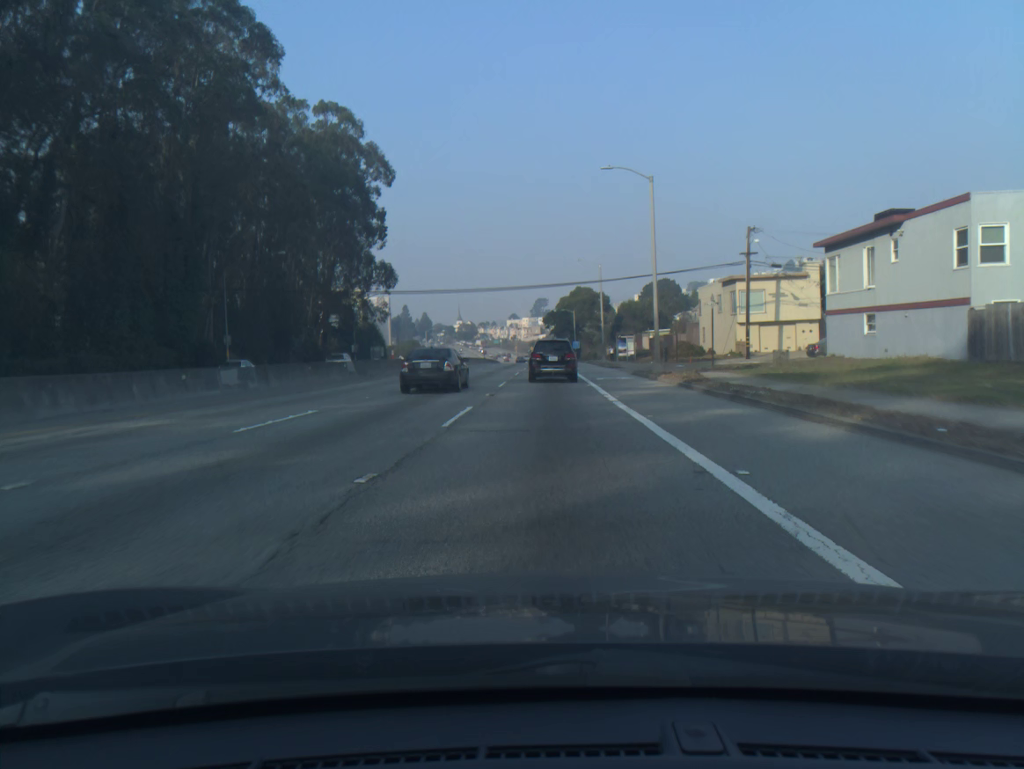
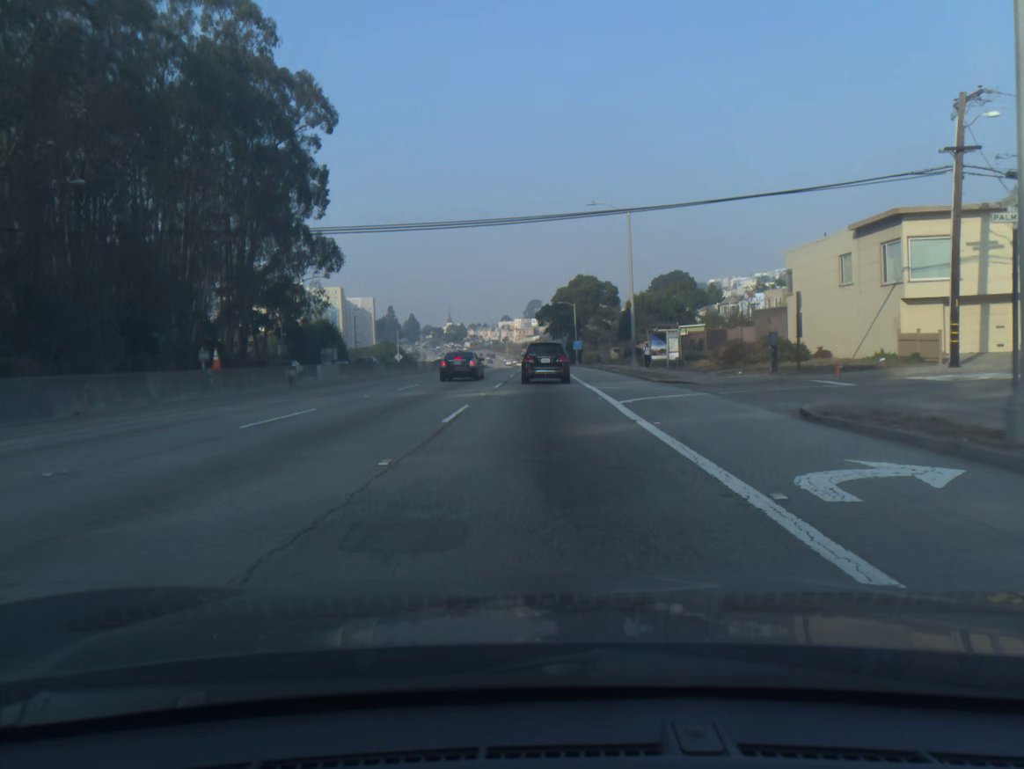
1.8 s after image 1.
(+0.1, +28.9) m; 0°
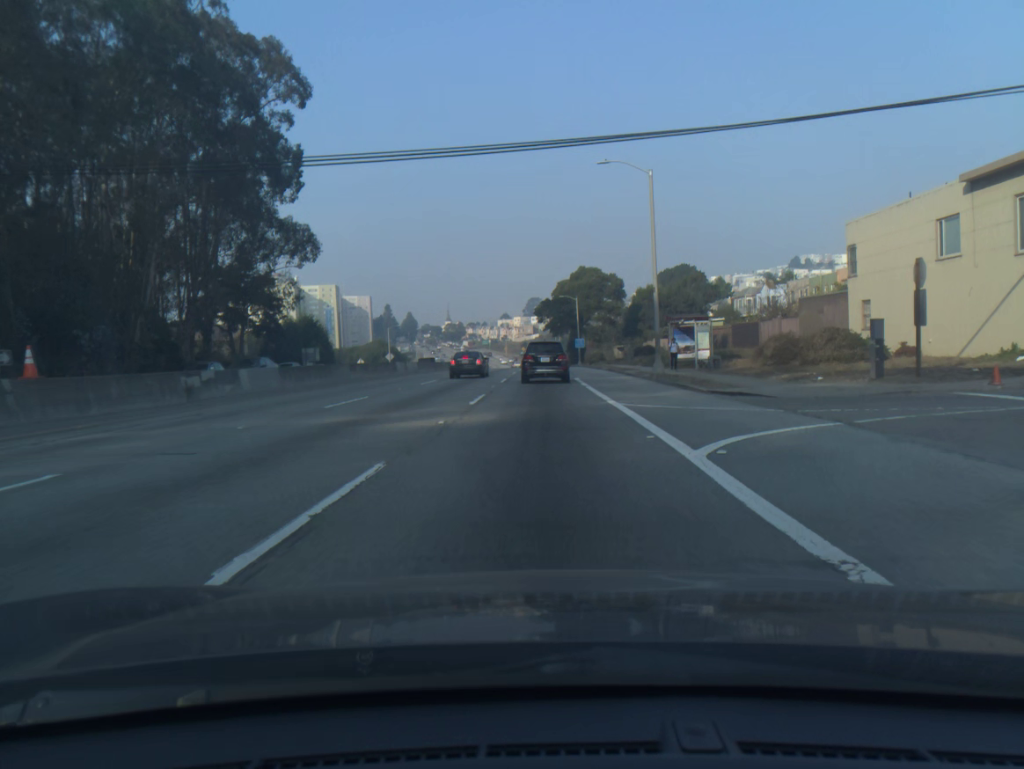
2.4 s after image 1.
(0.0, +9.5) m; 0°
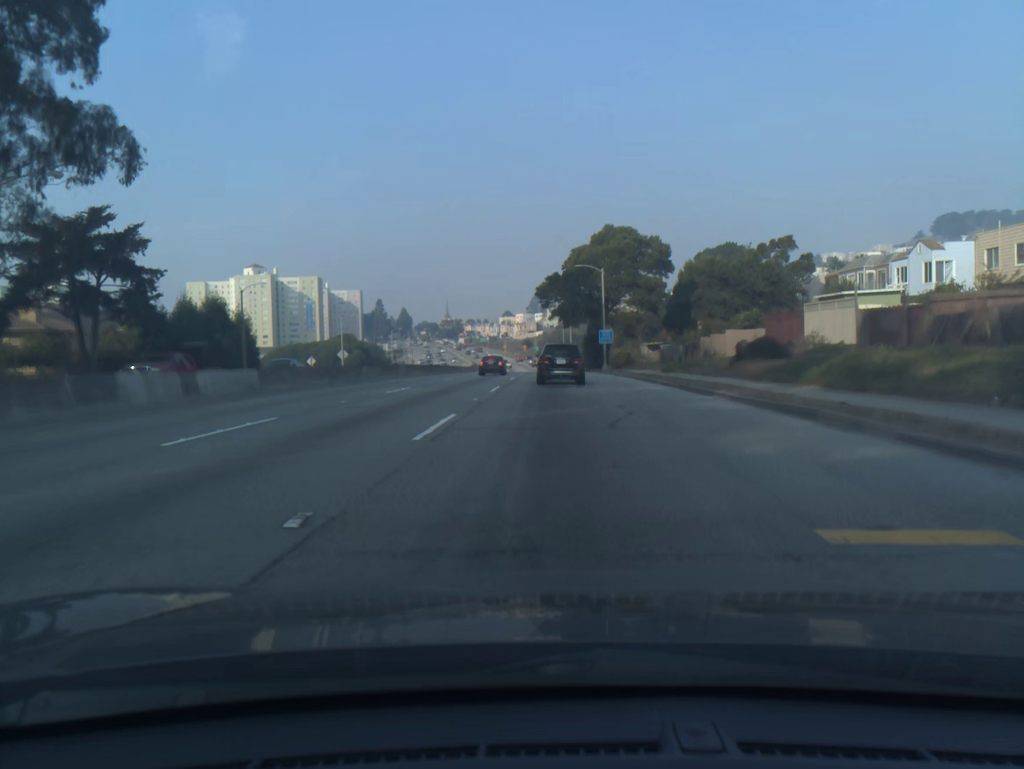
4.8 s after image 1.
(-0.1, +37.7) m; 0°
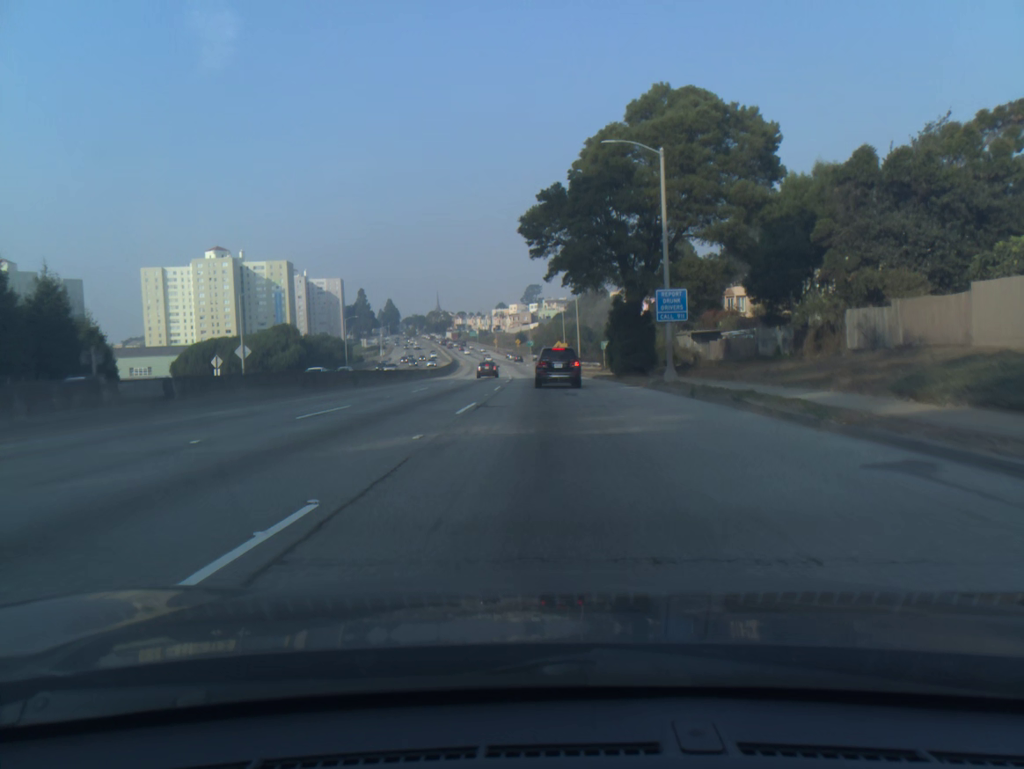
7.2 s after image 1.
(+0.1, +37.6) m; 0°
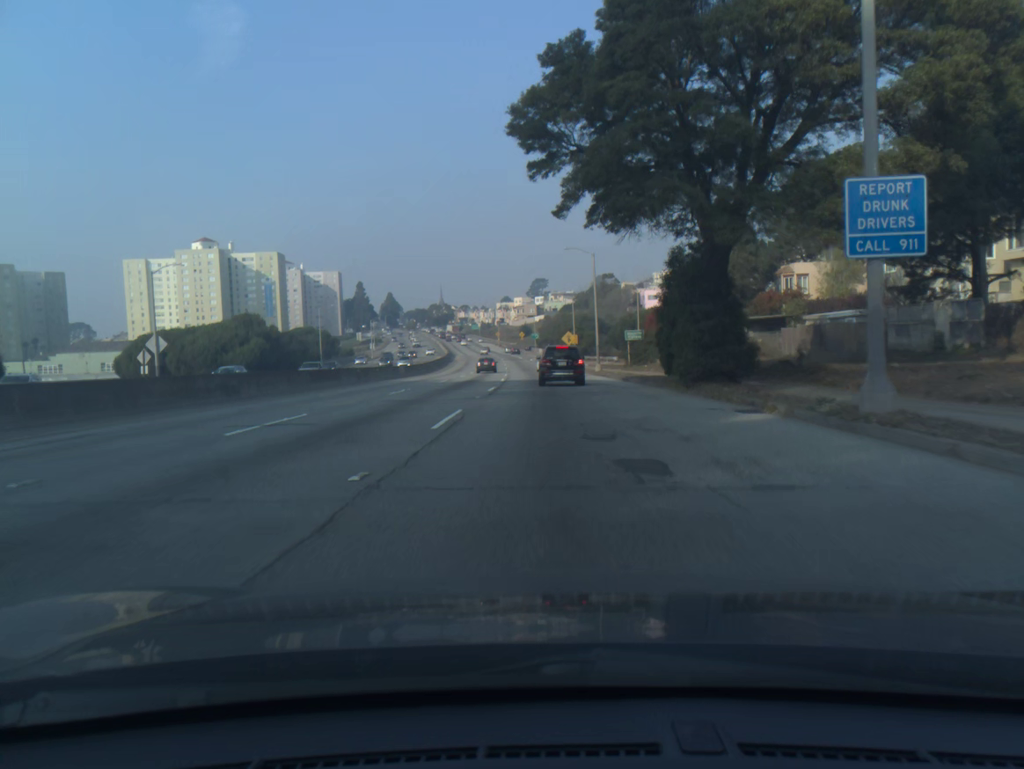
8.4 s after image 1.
(0.0, +18.9) m; 0°
